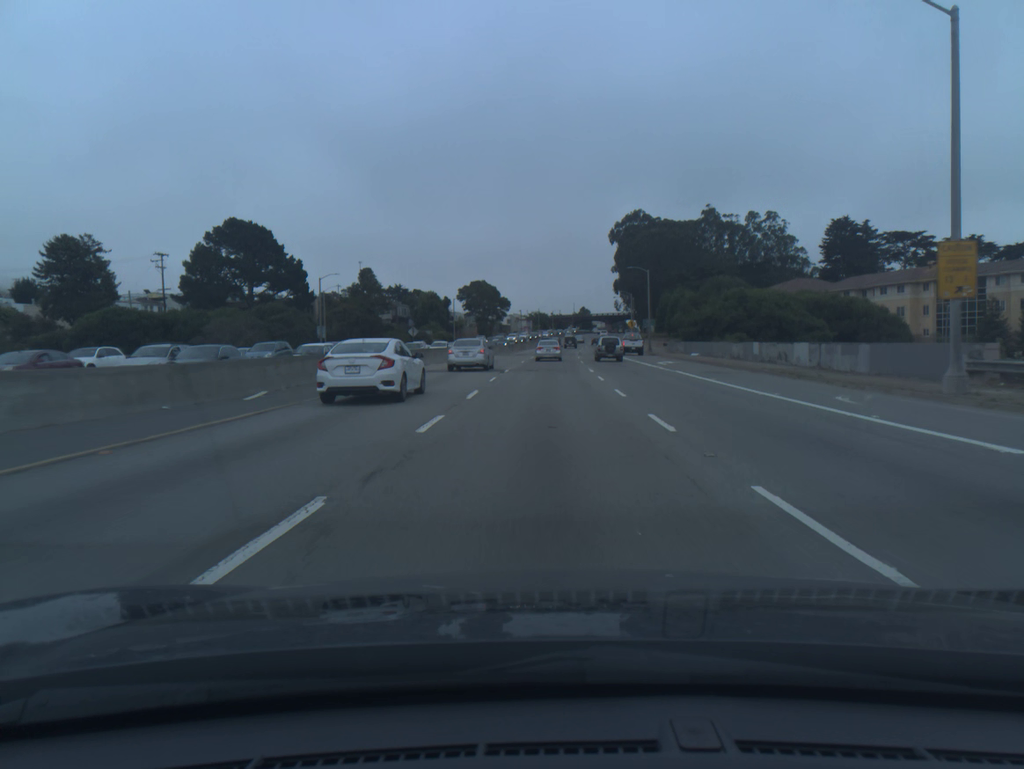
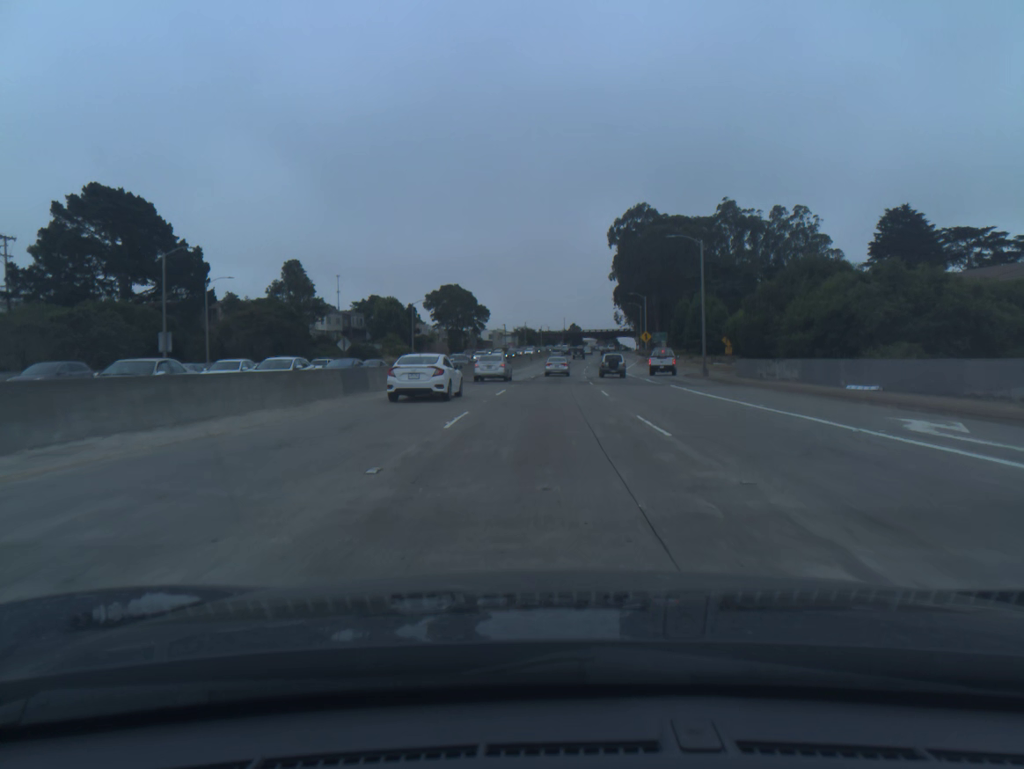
(+0.3, +35.2) m; +1°
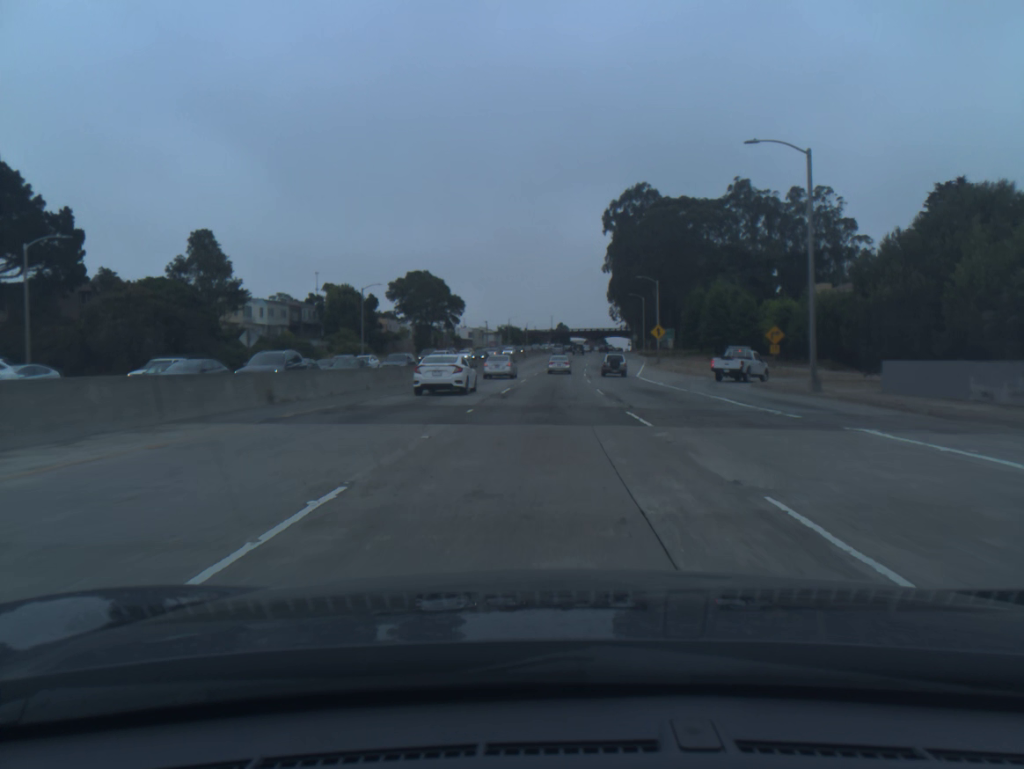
(+0.2, +24.0) m; +1°
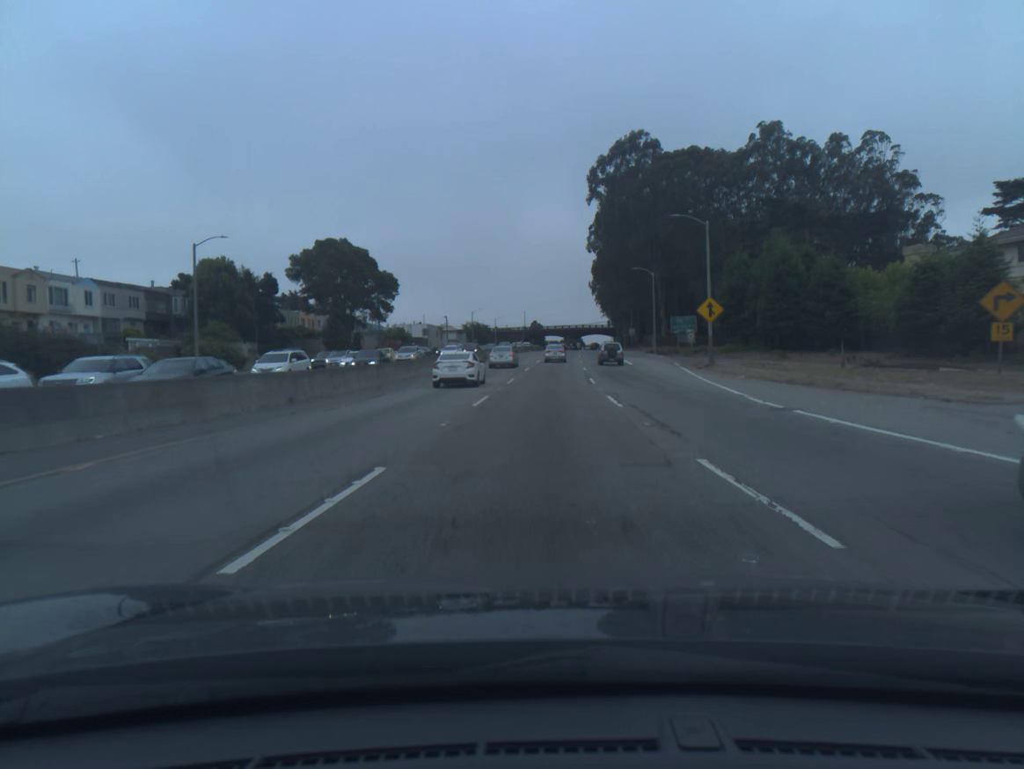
(+0.5, +37.3) m; +2°
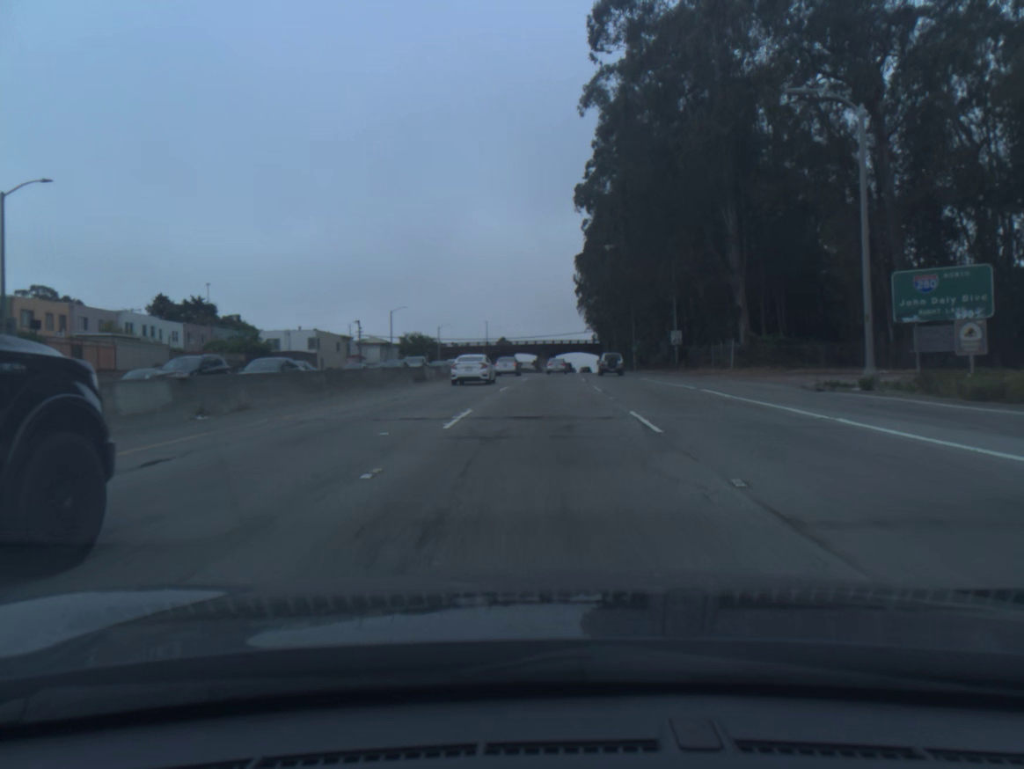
(+1.3, +64.9) m; +2°
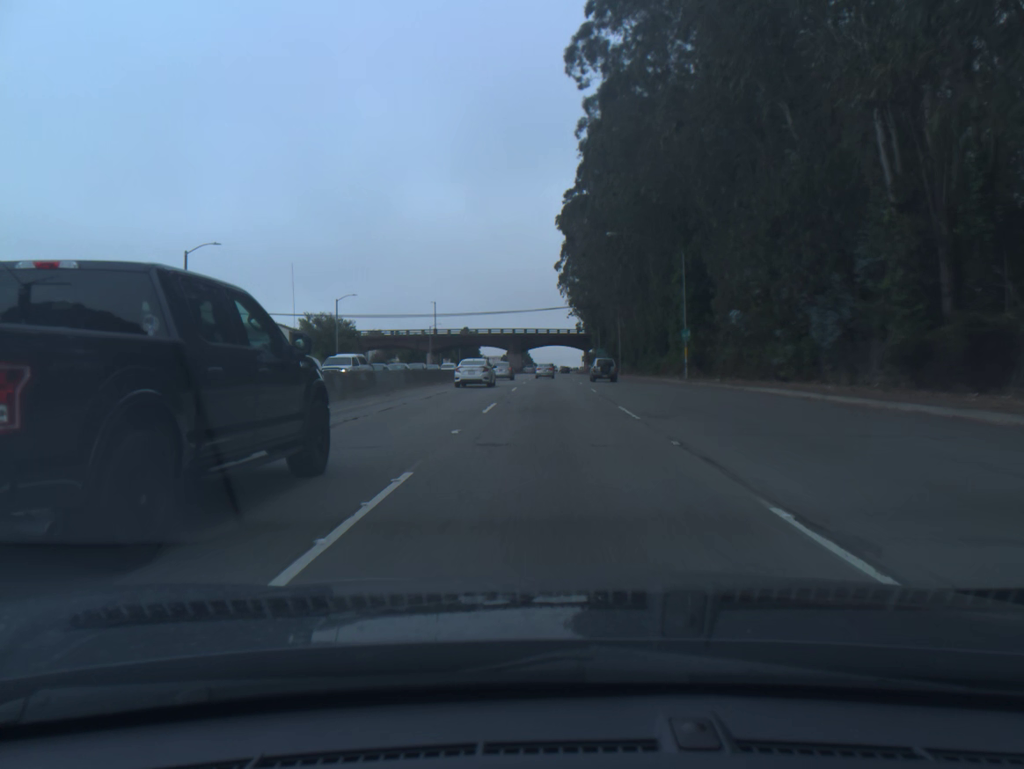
(+0.7, +53.9) m; +2°
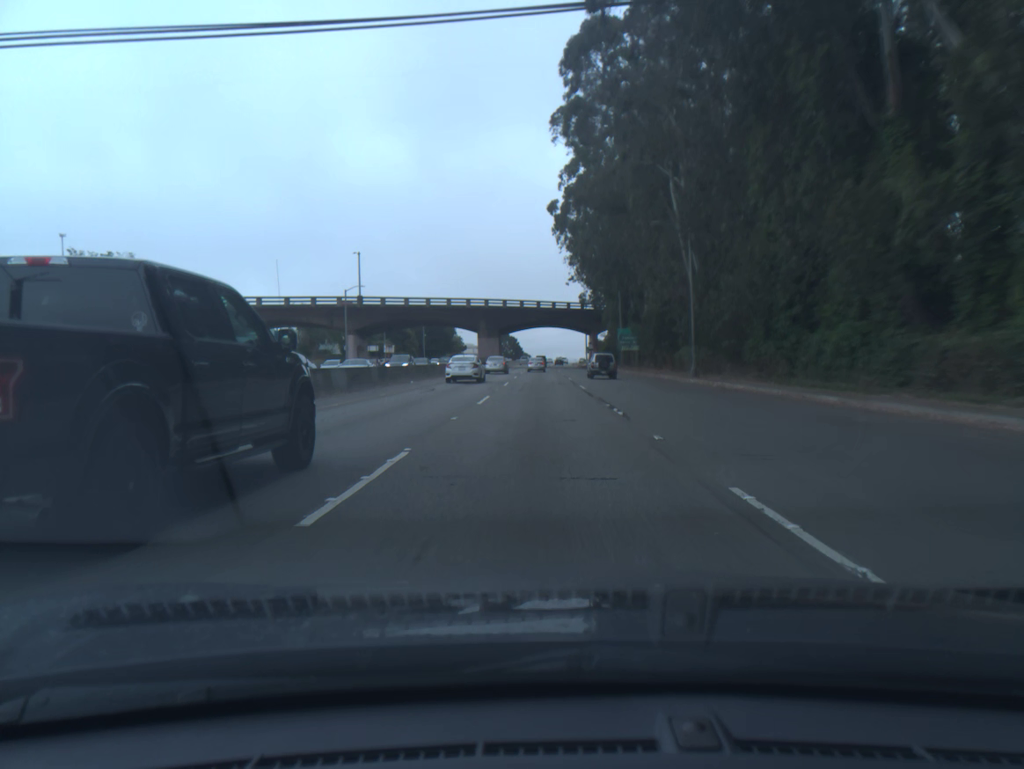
(+0.7, +56.5) m; +1°
